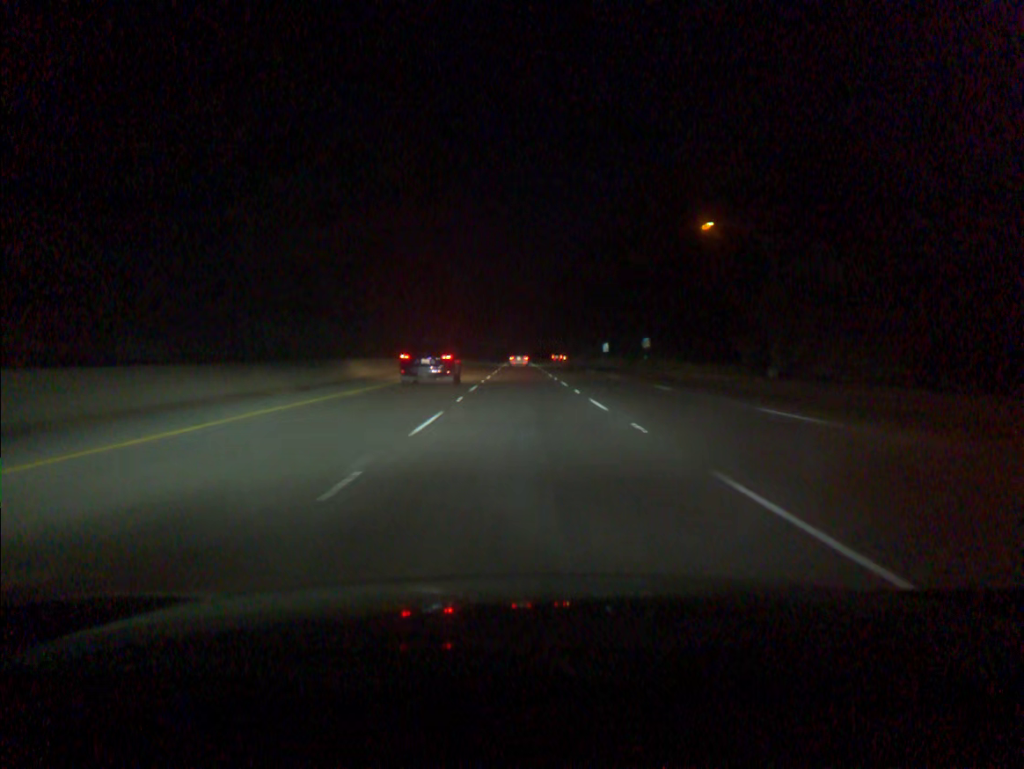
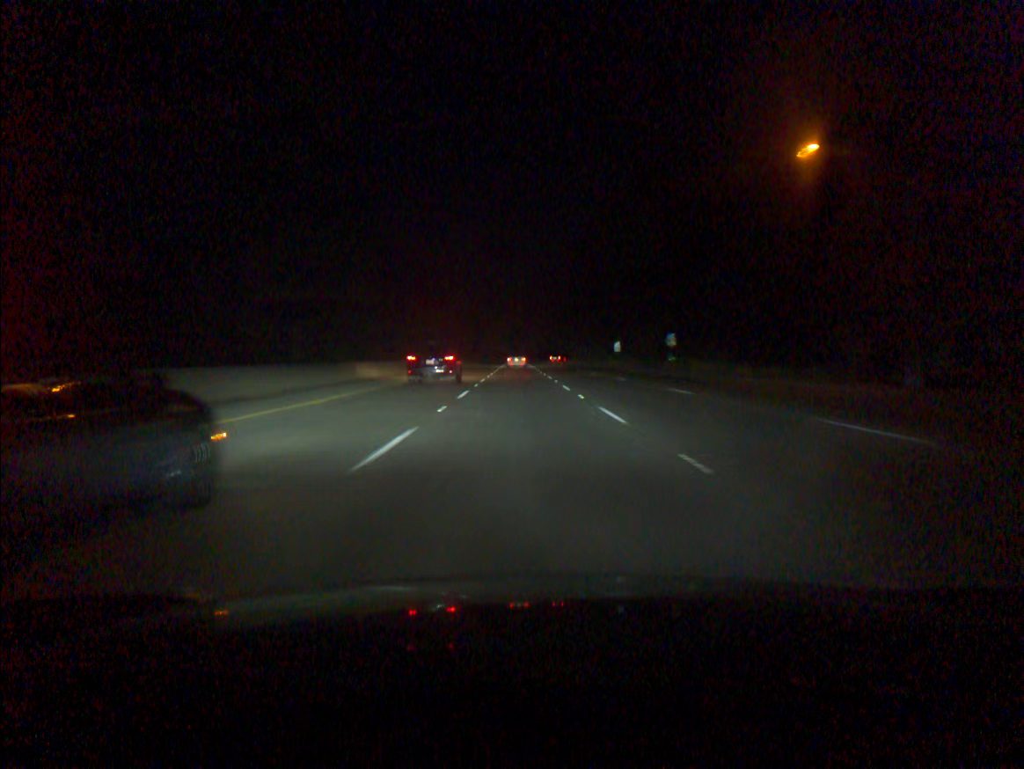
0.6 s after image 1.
(0.0, +18.3) m; 0°
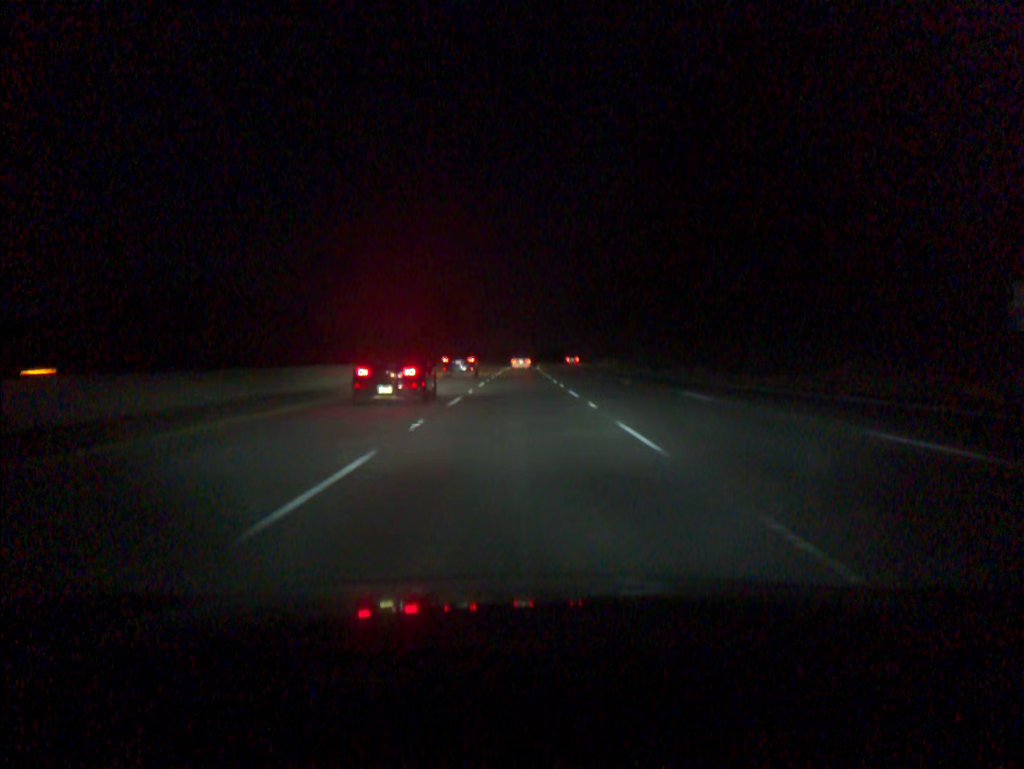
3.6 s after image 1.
(-0.3, +91.5) m; 0°
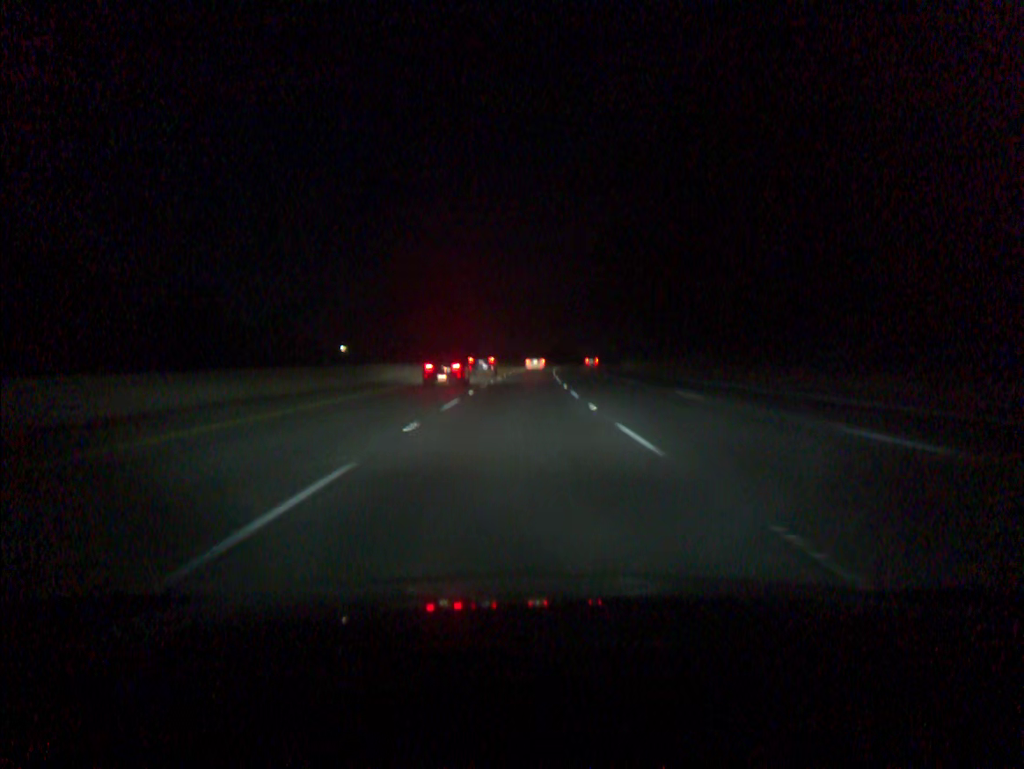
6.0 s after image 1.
(+0.2, +73.0) m; 0°
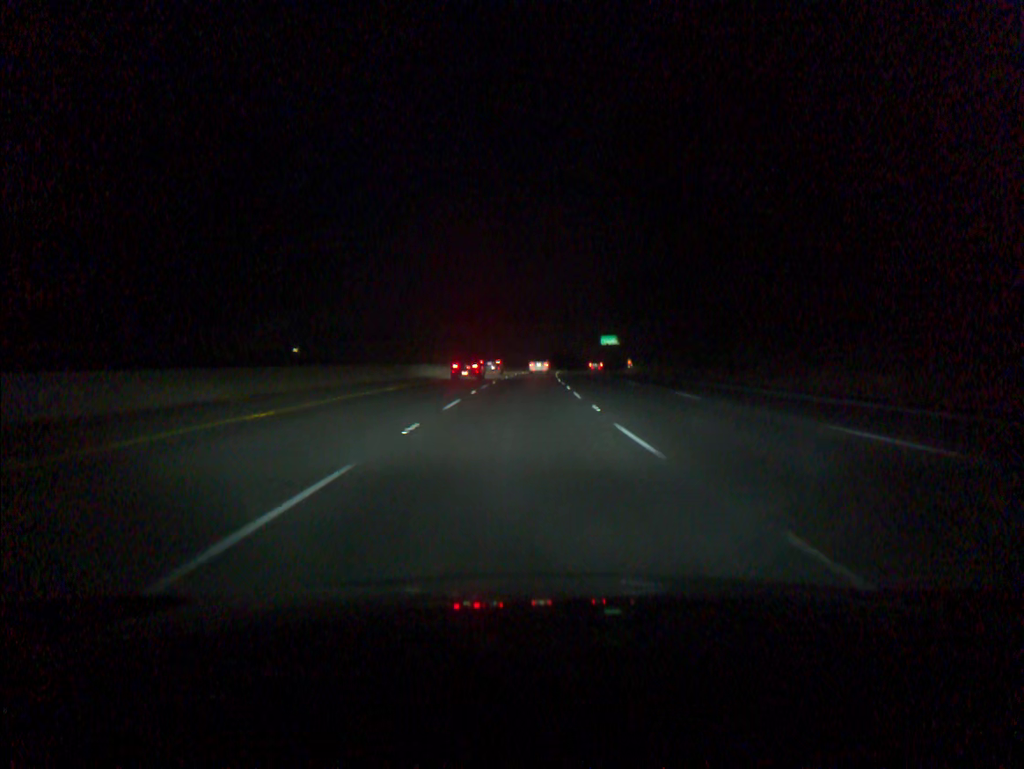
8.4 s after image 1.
(+1.4, +73.1) m; +3°
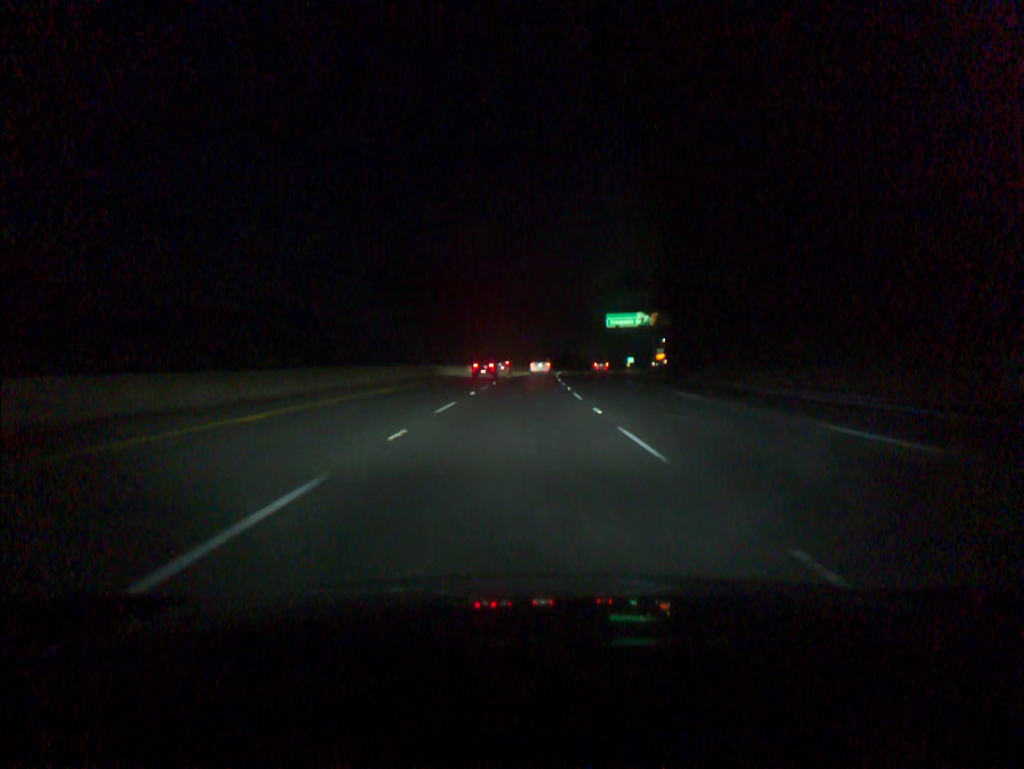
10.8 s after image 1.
(+1.7, +73.3) m; +2°
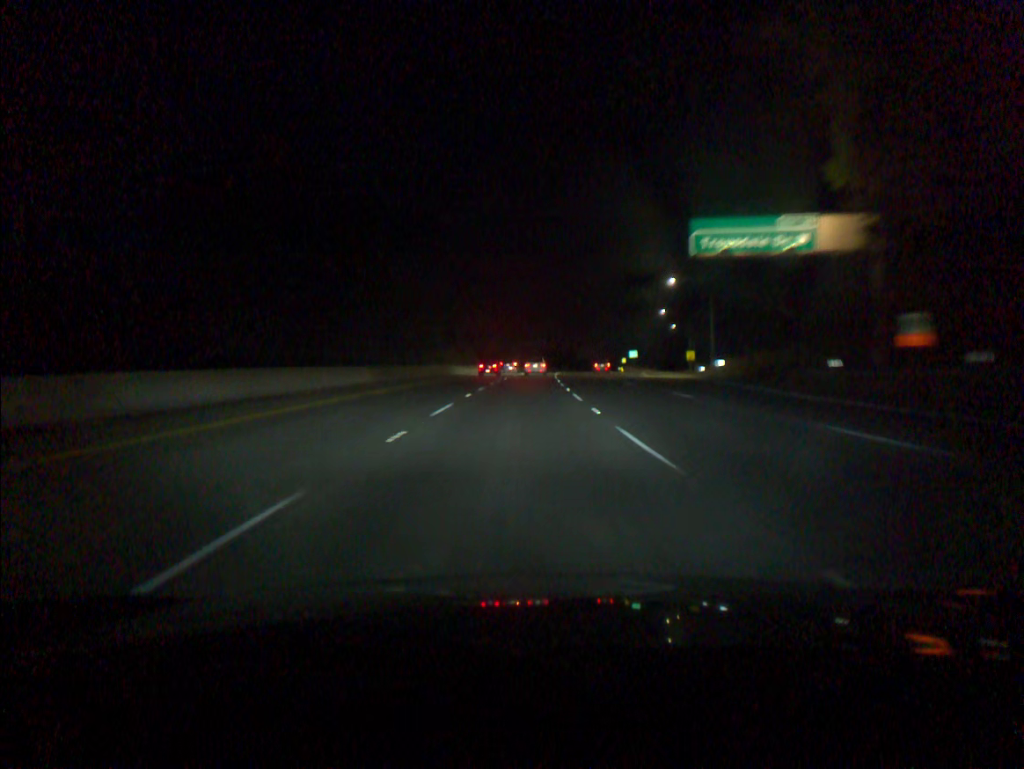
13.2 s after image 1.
(+1.9, +73.6) m; +3°
